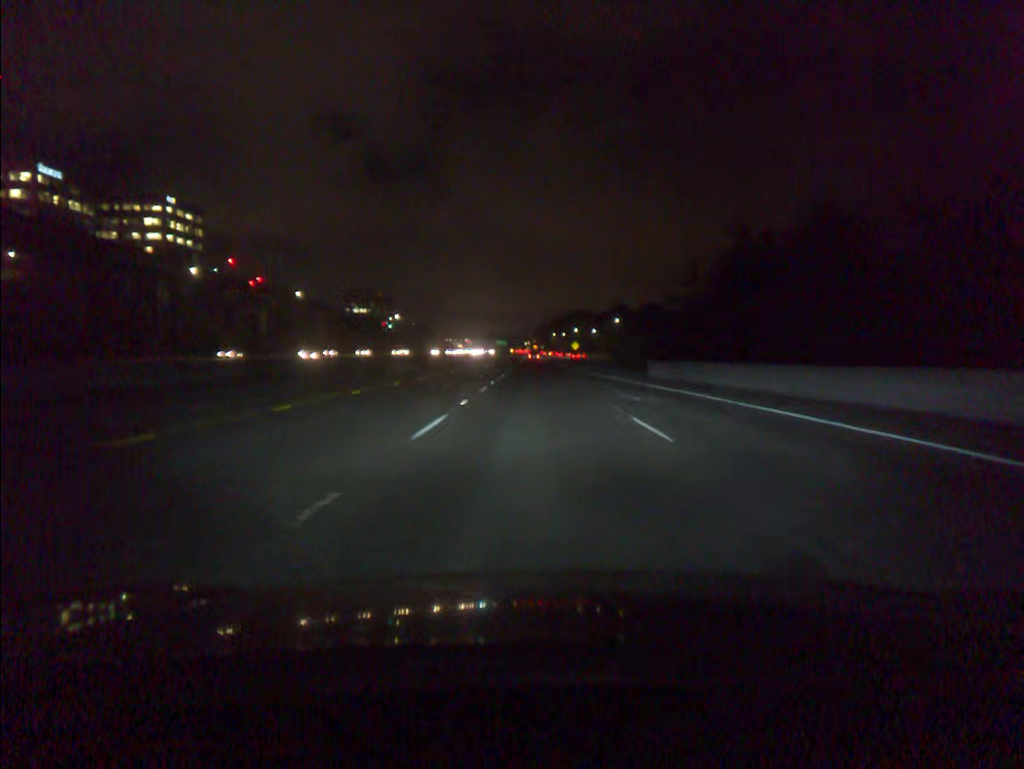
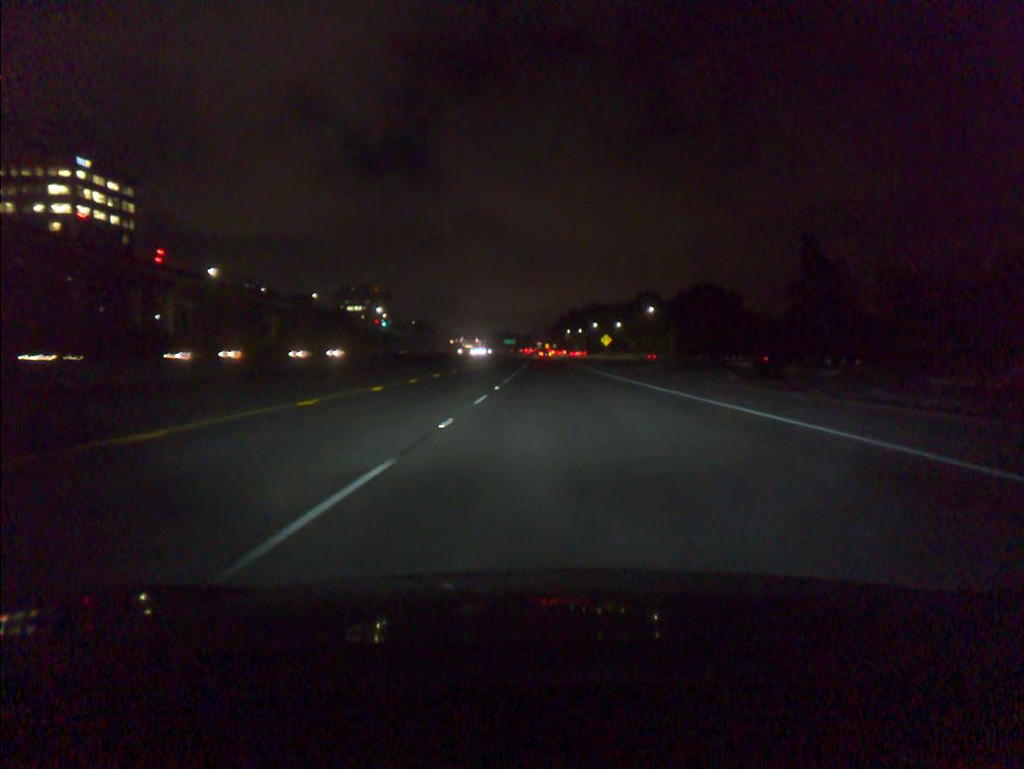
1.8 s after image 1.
(-0.5, +50.8) m; -1°
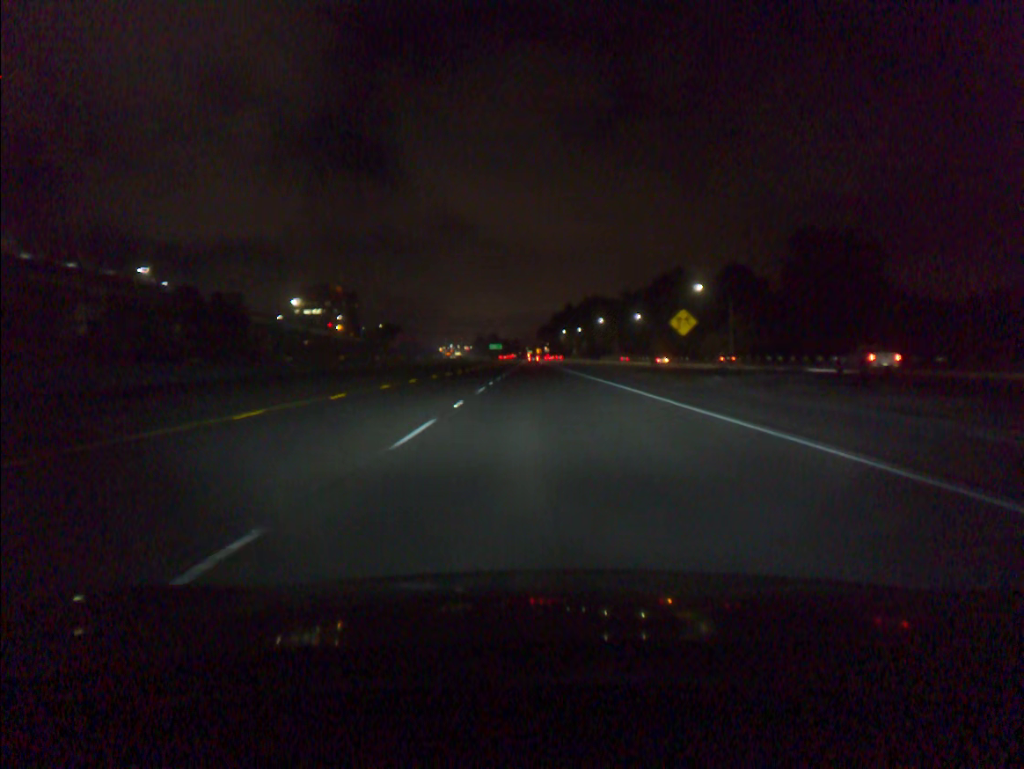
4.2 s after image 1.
(+0.4, +67.8) m; +1°
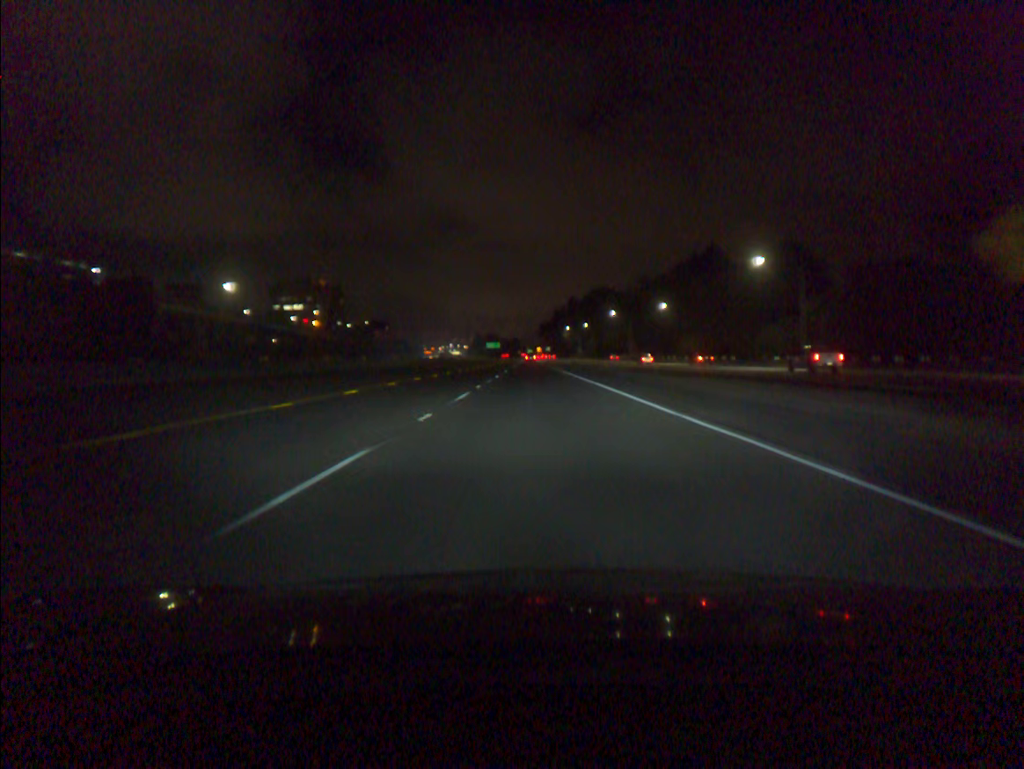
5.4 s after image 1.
(0.0, +33.8) m; 0°
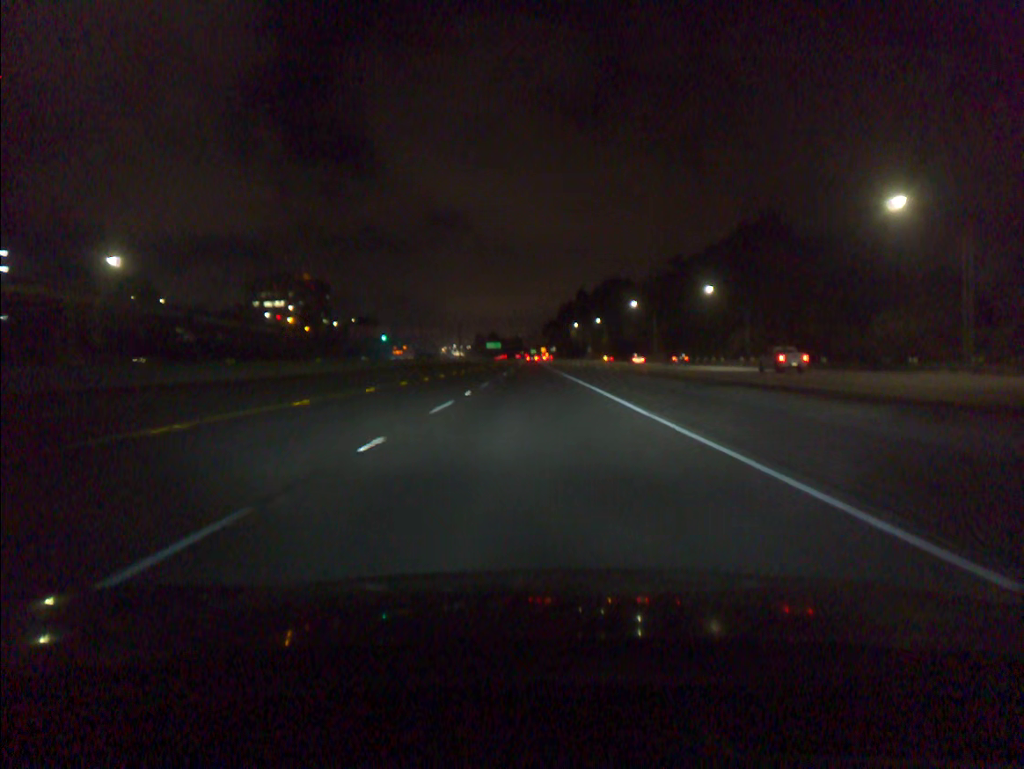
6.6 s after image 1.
(-0.1, +33.8) m; 0°
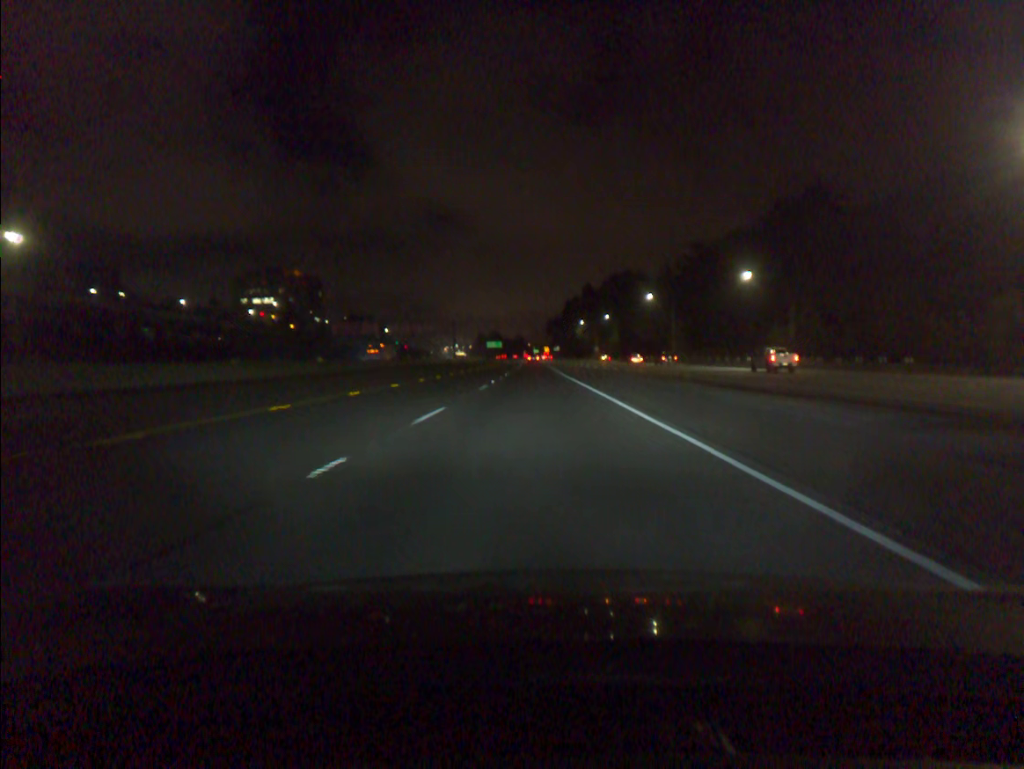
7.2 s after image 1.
(0.0, +16.9) m; 0°
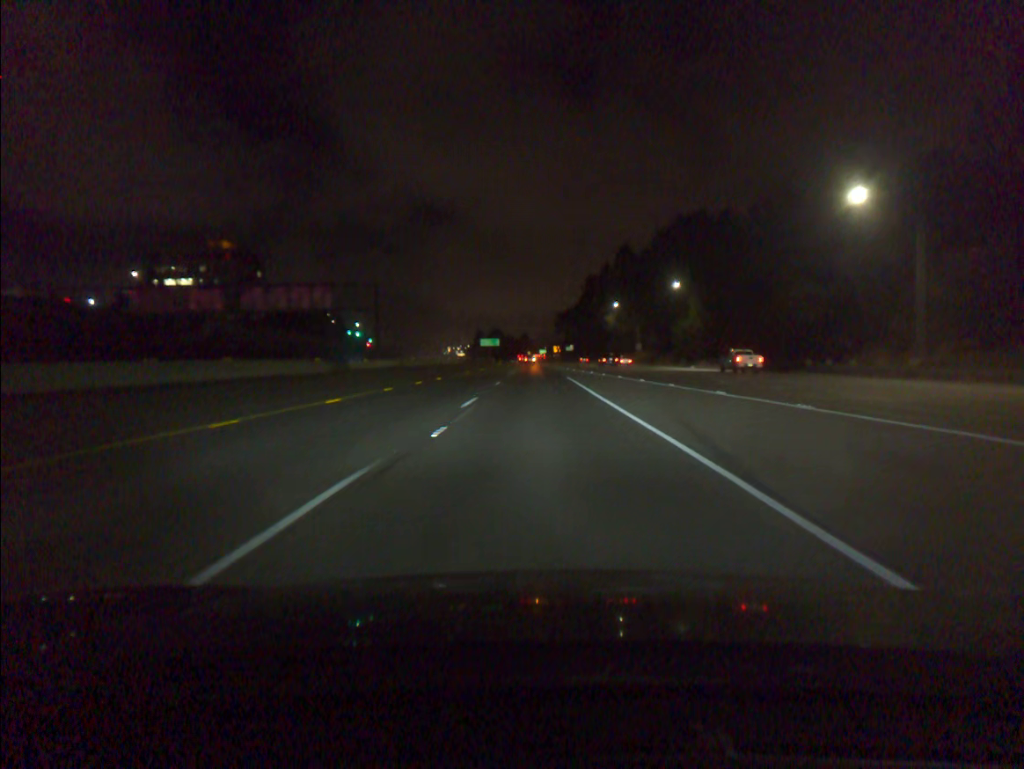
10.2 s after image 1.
(-0.7, +84.6) m; 0°
